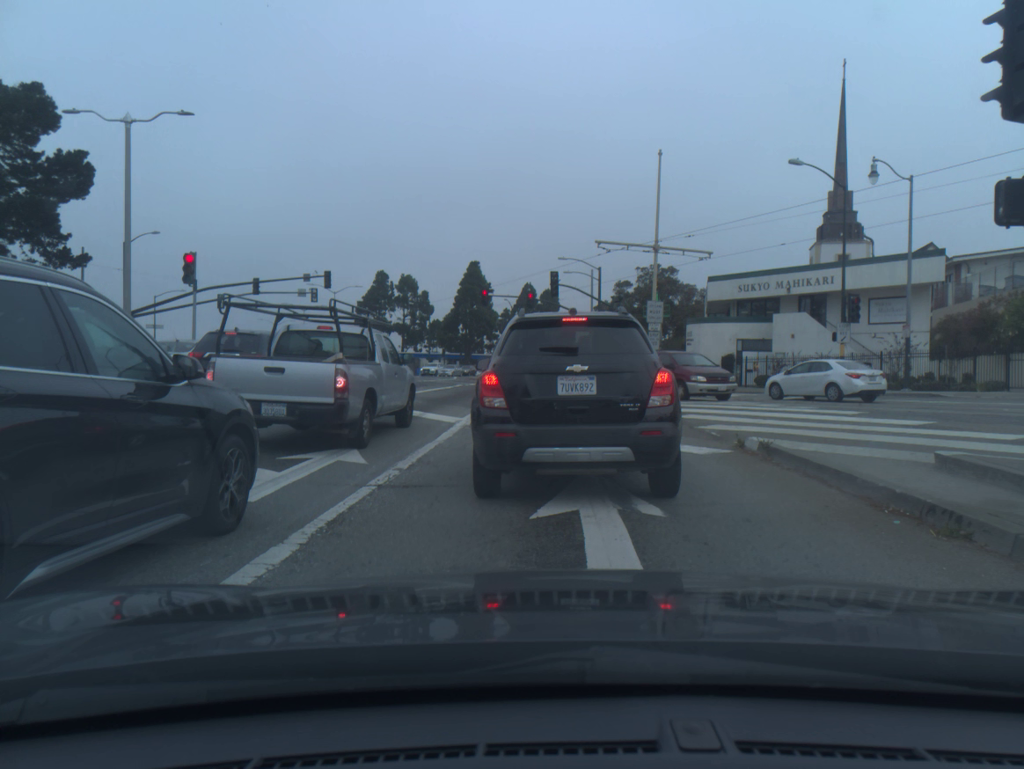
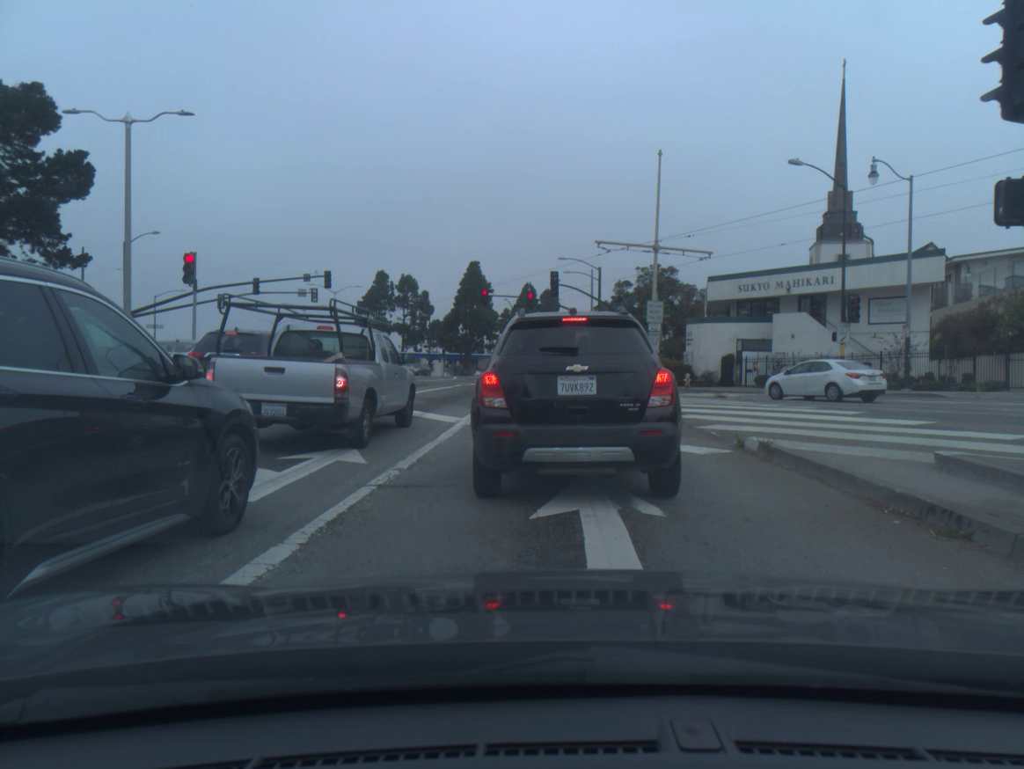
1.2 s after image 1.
(0.0, 0.0) m; 0°
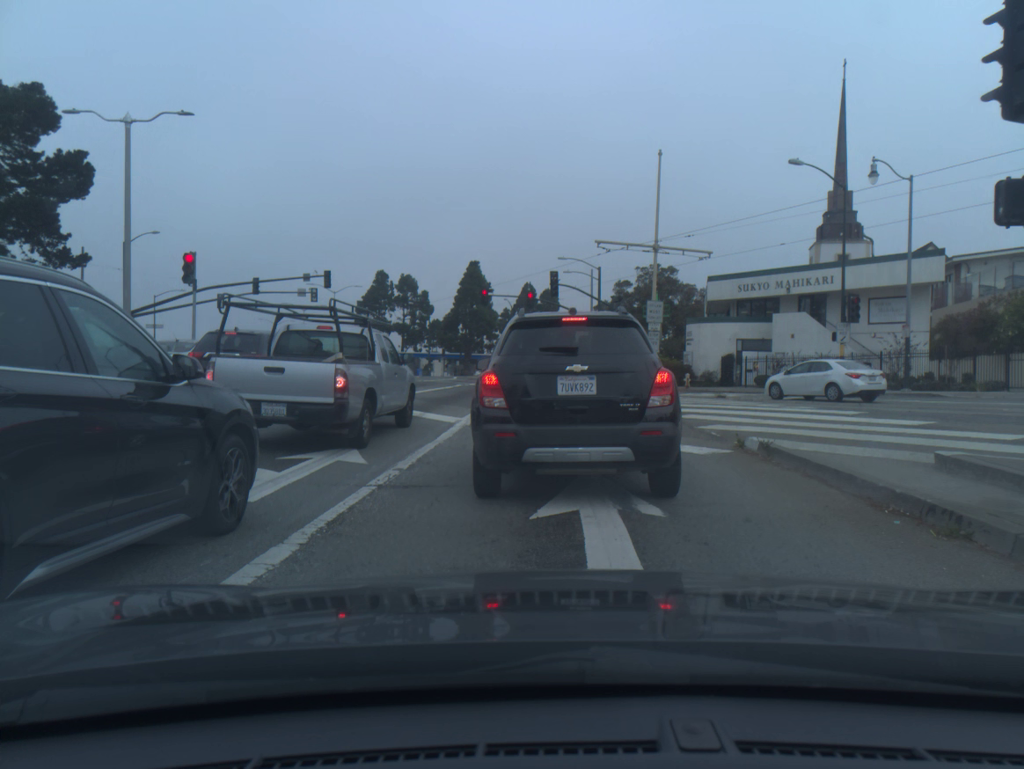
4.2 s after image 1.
(0.0, 0.0) m; 0°
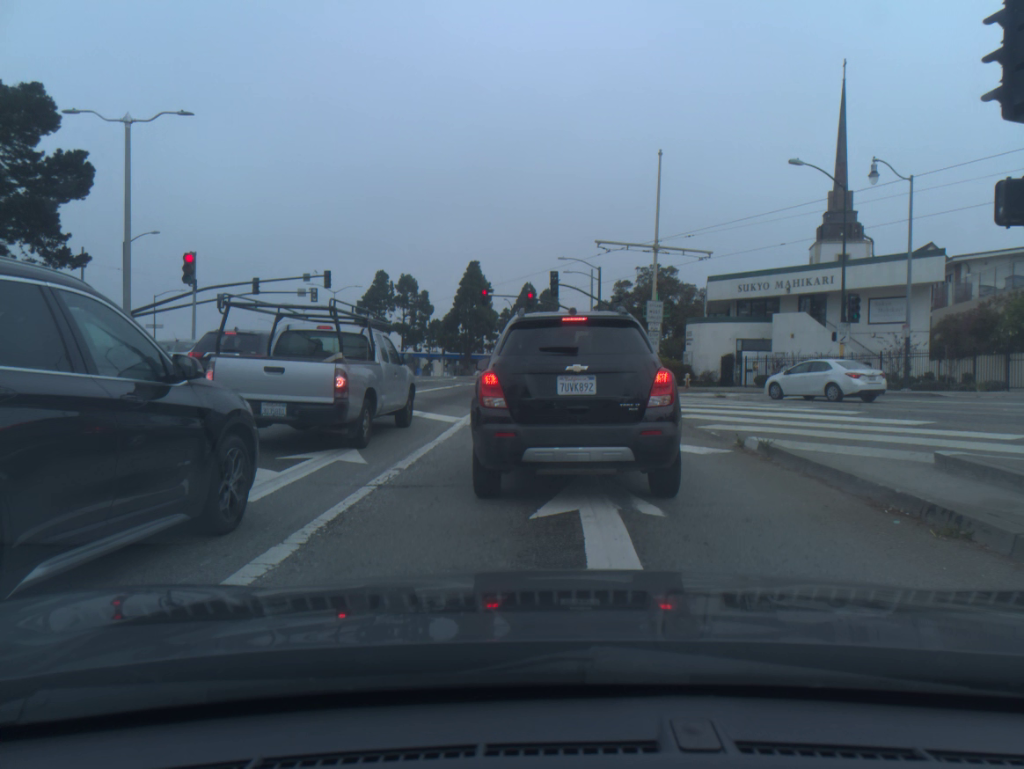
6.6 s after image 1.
(0.0, 0.0) m; 0°
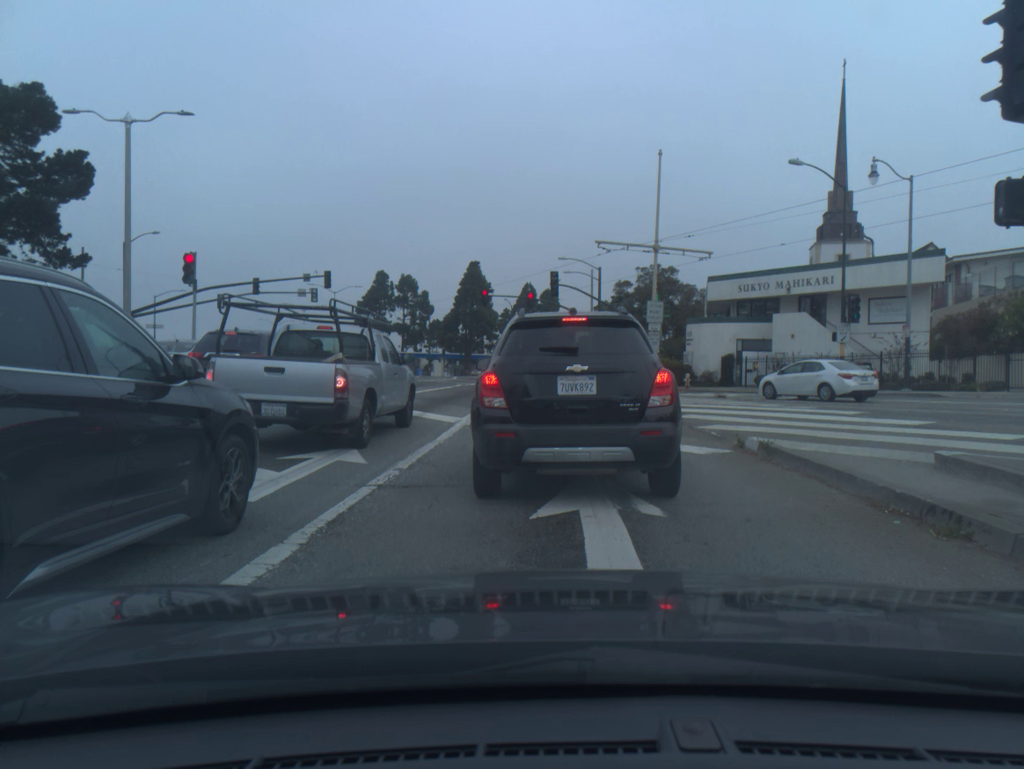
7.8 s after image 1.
(0.0, 0.0) m; 0°
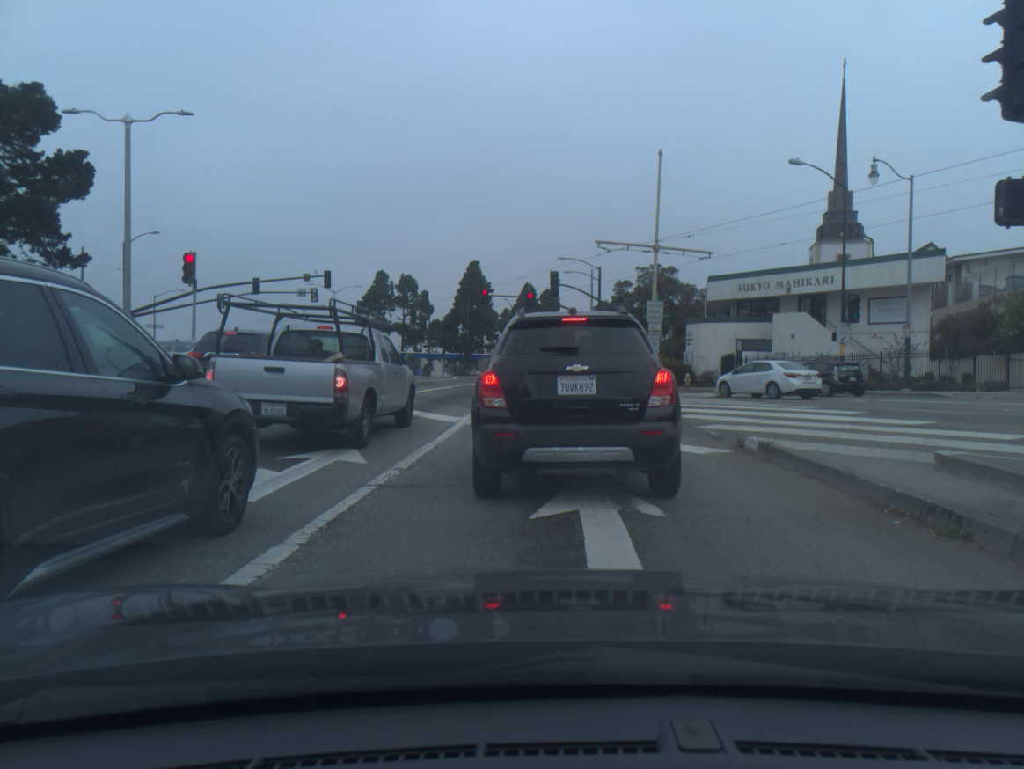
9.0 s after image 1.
(0.0, 0.0) m; 0°
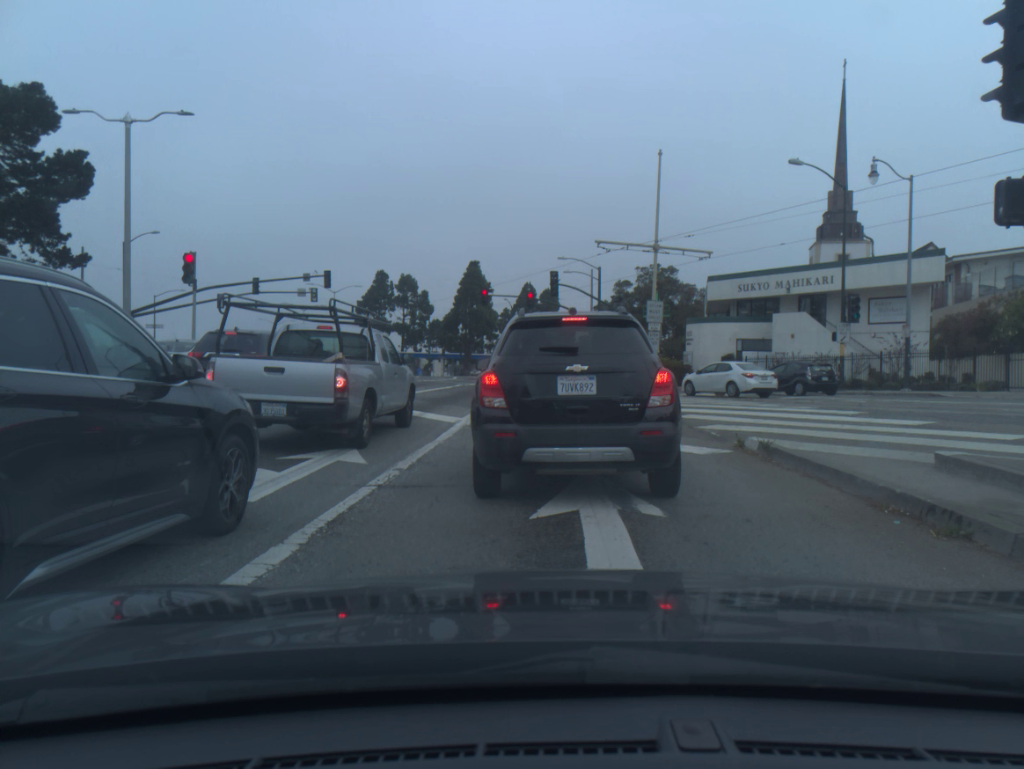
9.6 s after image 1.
(0.0, 0.0) m; 0°
